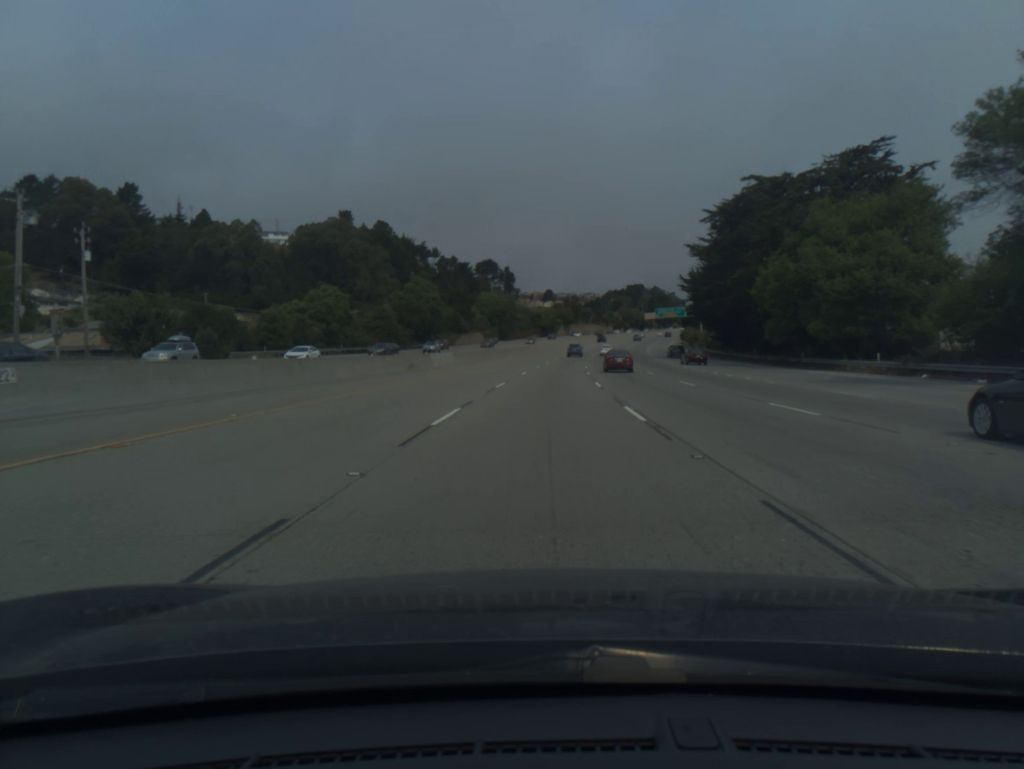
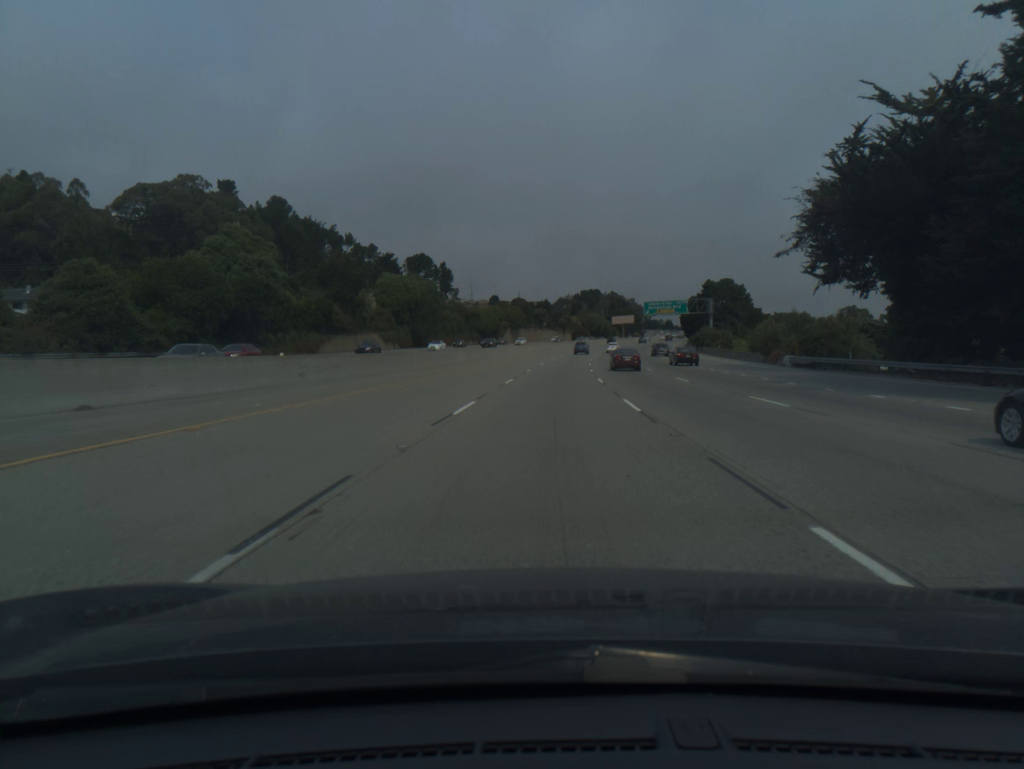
(+2.2, +70.9) m; +4°
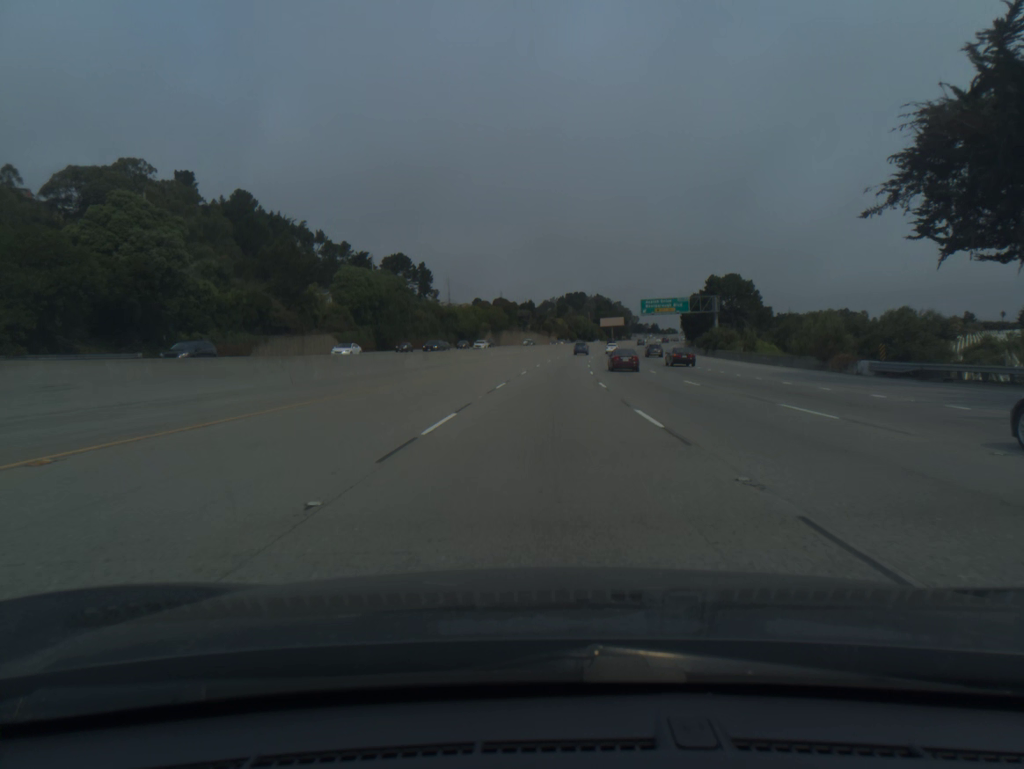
(+0.2, +18.0) m; +1°
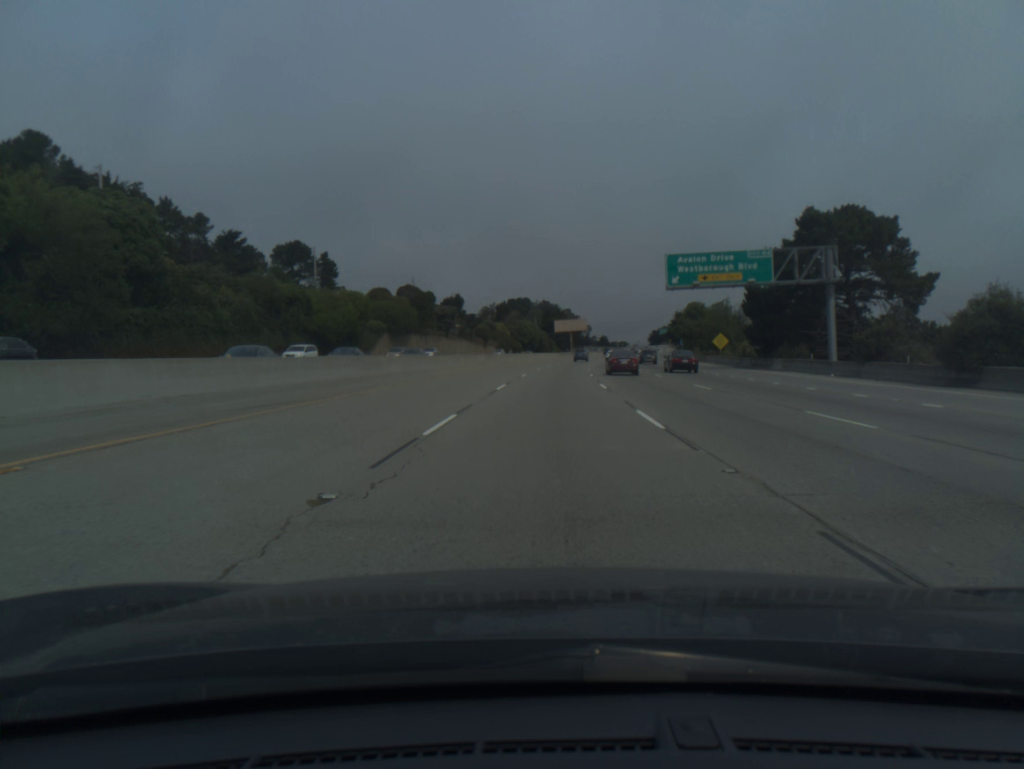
(+2.6, +72.9) m; +4°
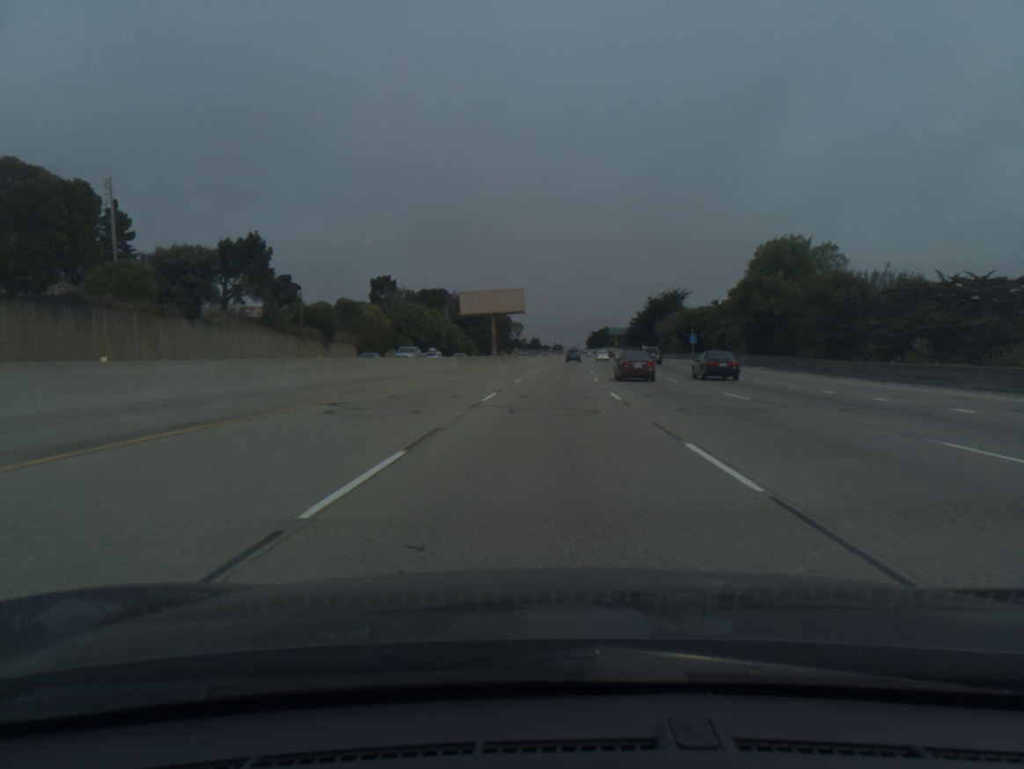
(+4.4, +93.2) m; +5°
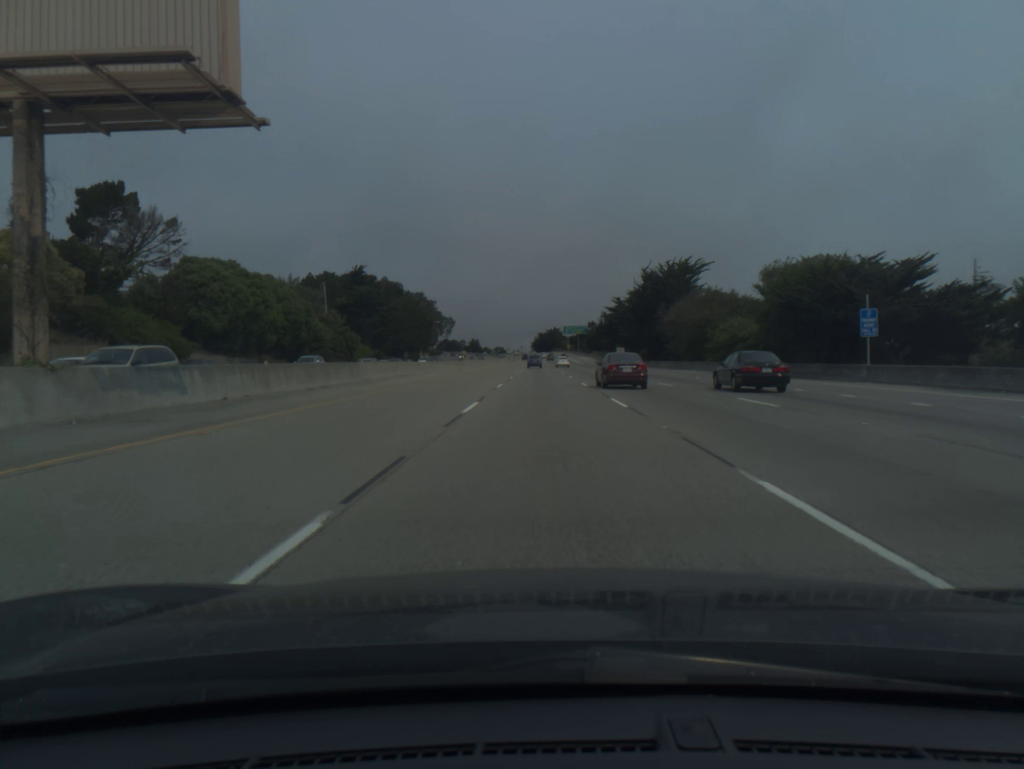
(+2.9, +76.4) m; +4°
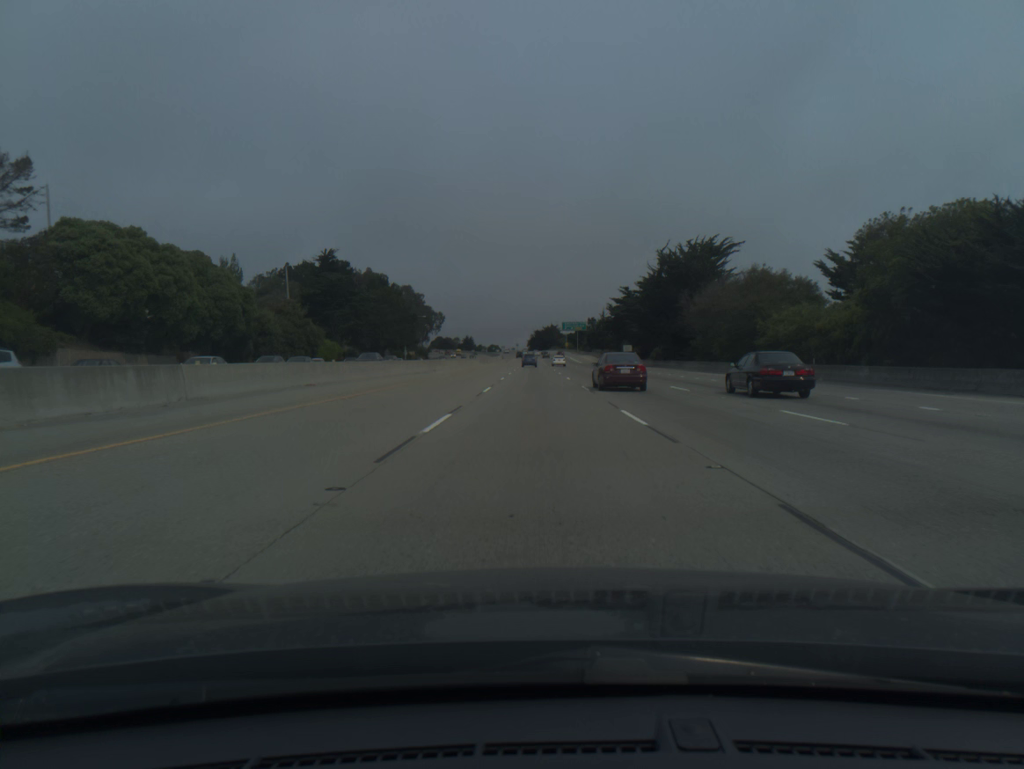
(+0.1, +19.2) m; 0°
